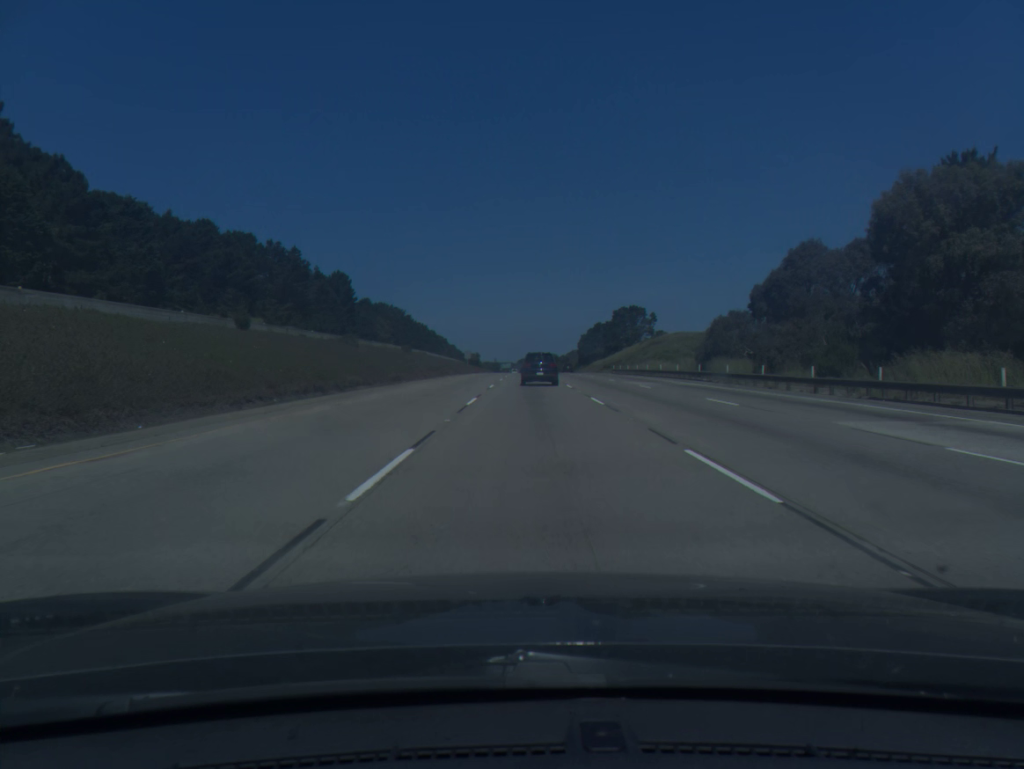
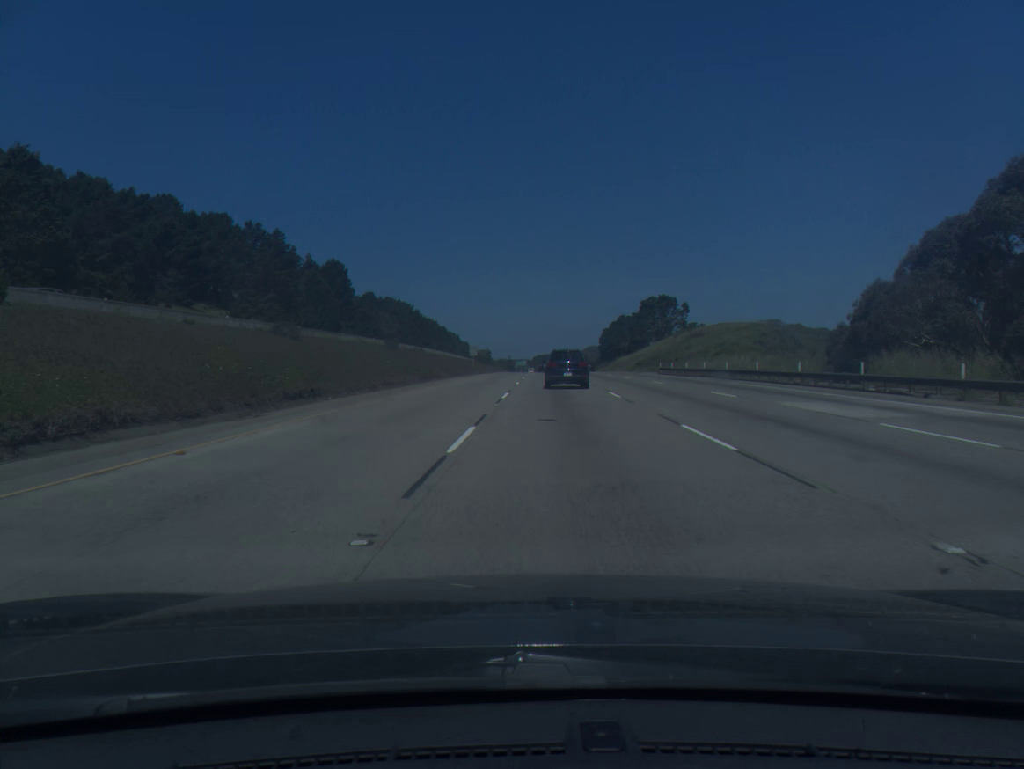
(-0.2, +25.7) m; -1°
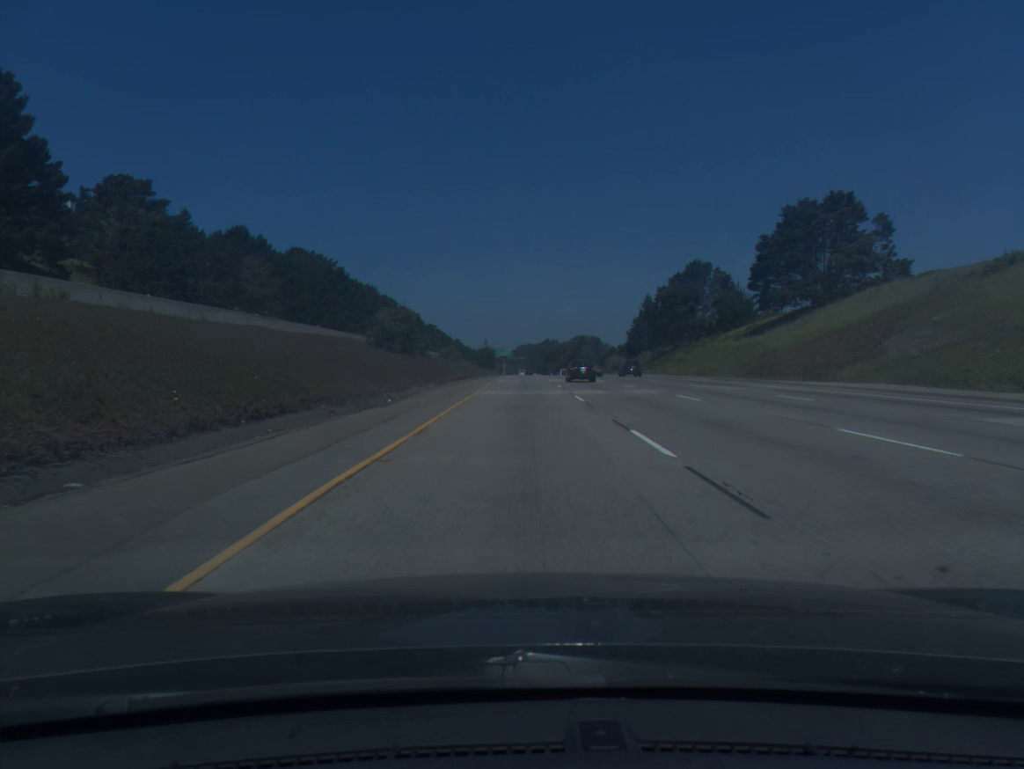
(-0.1, +131.7) m; +1°
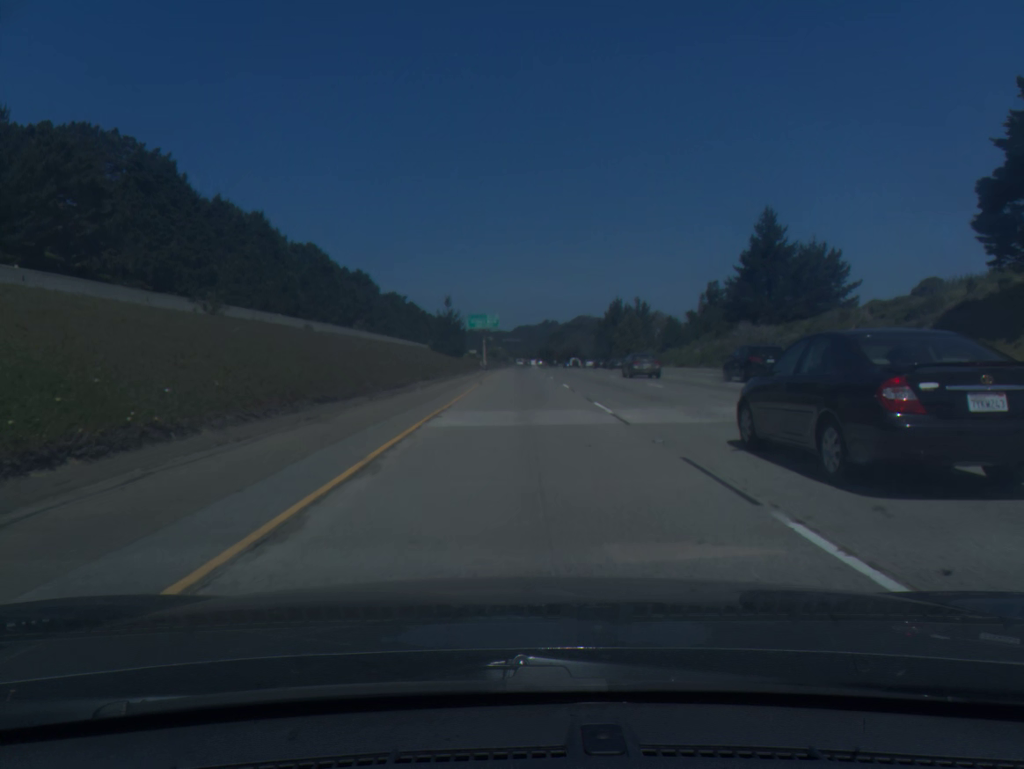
(+0.6, +110.3) m; 0°
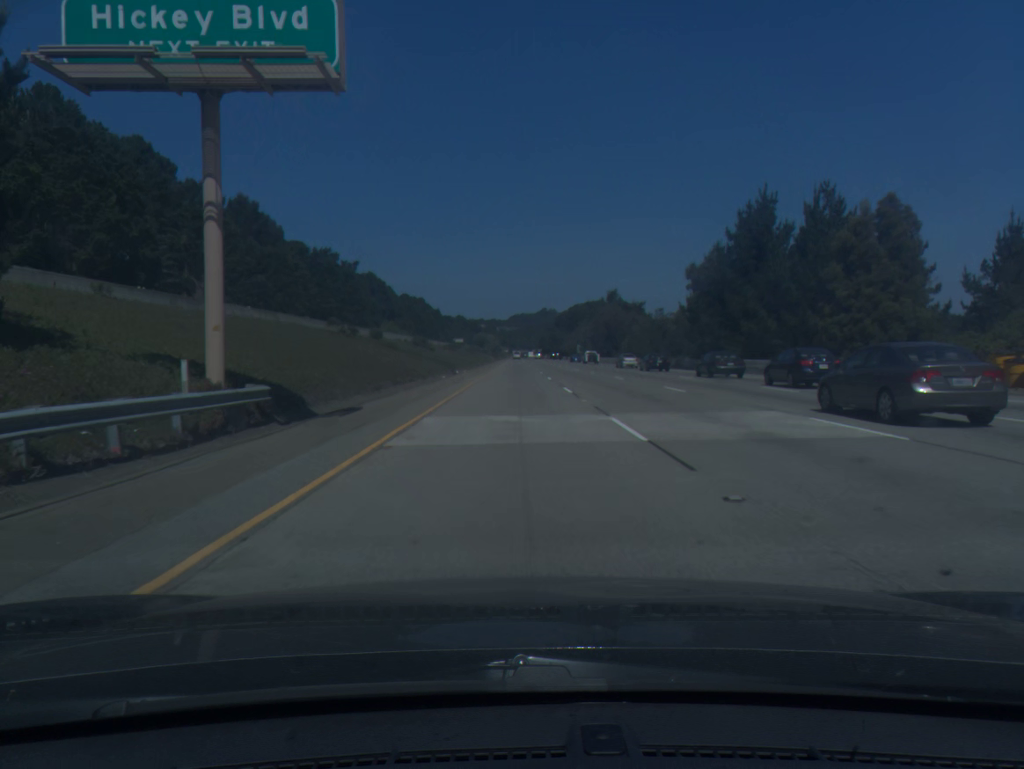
(+0.2, +108.0) m; 0°
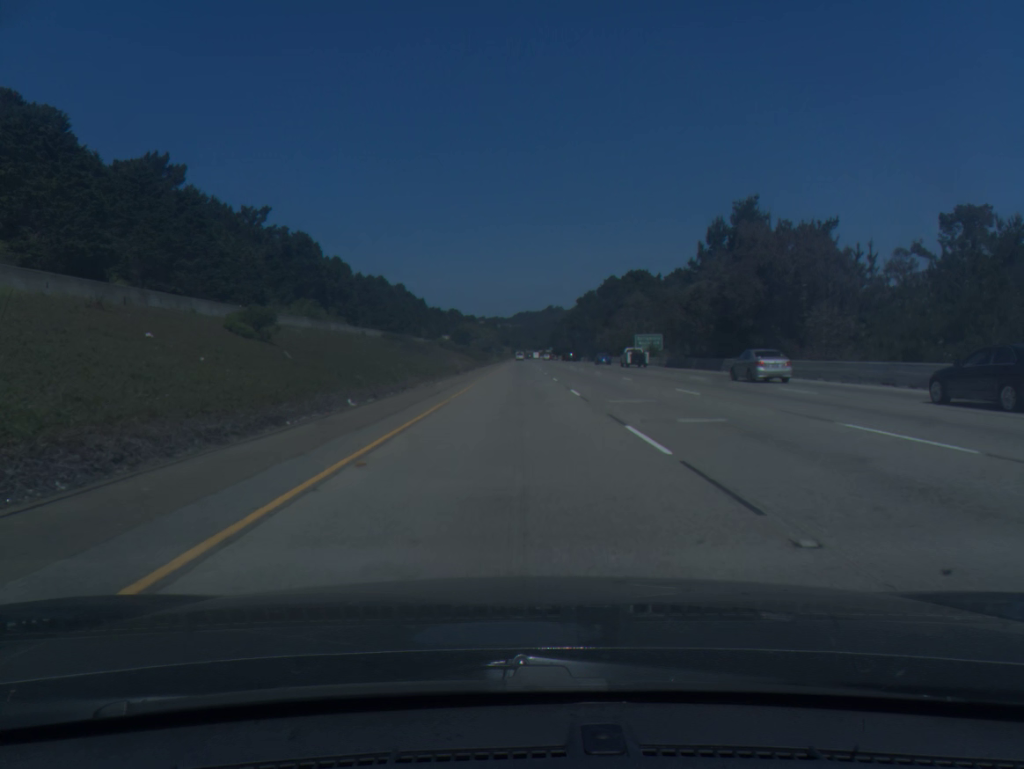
(-0.3, +103.9) m; 0°
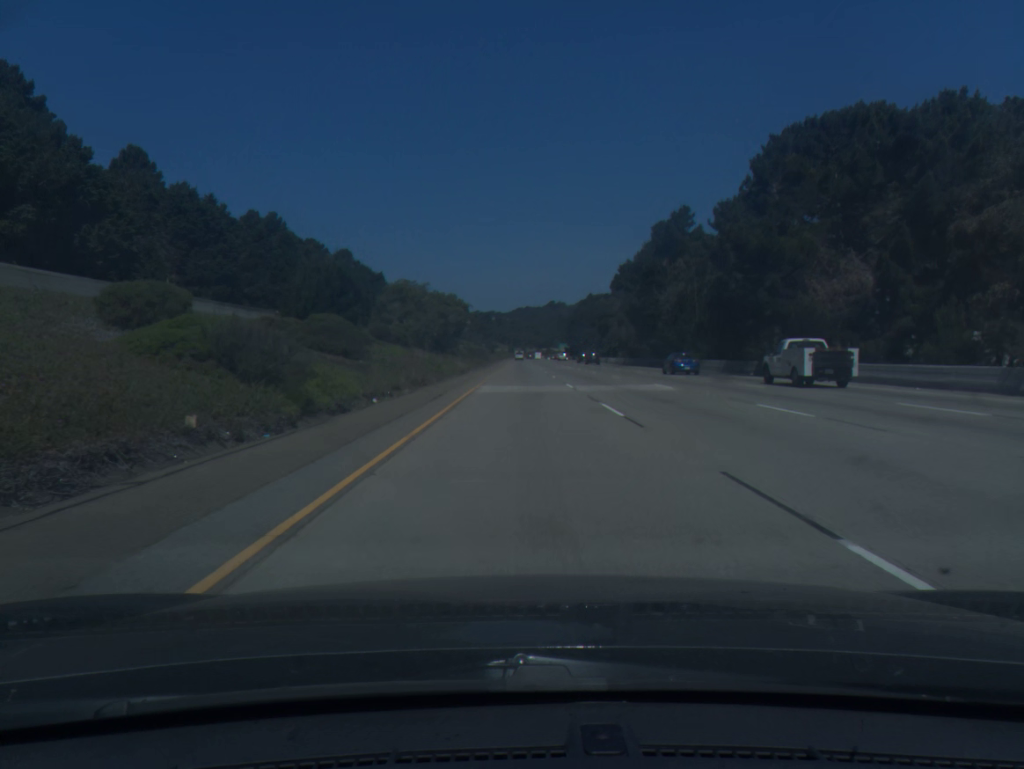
(-0.3, +125.1) m; 0°
